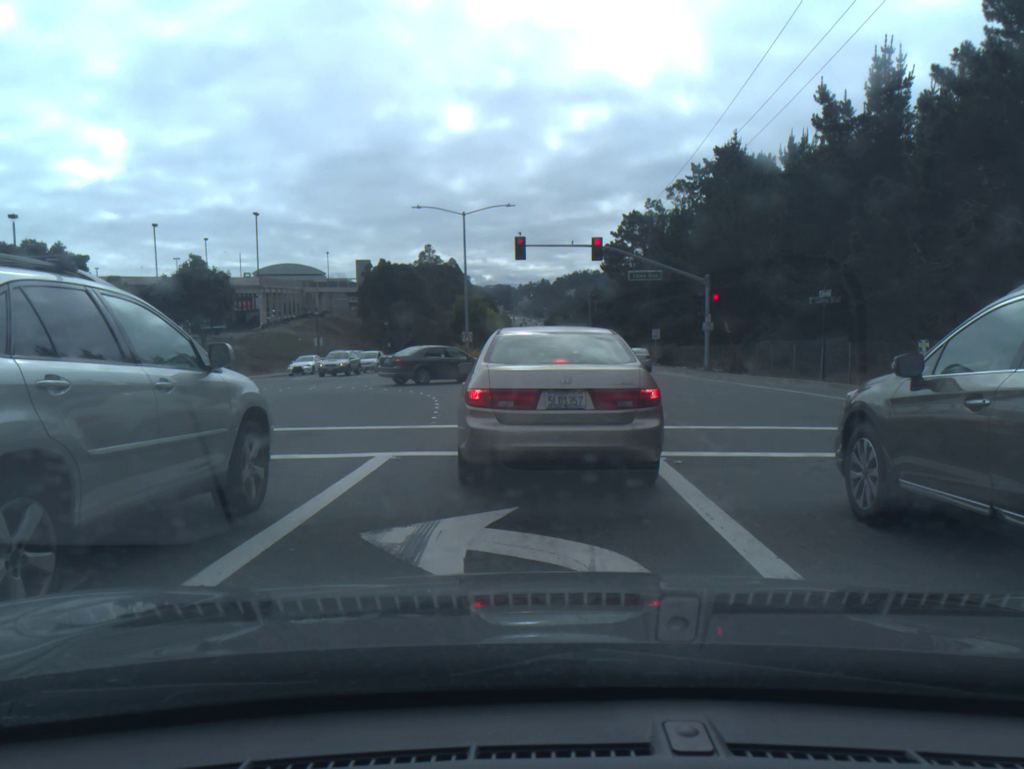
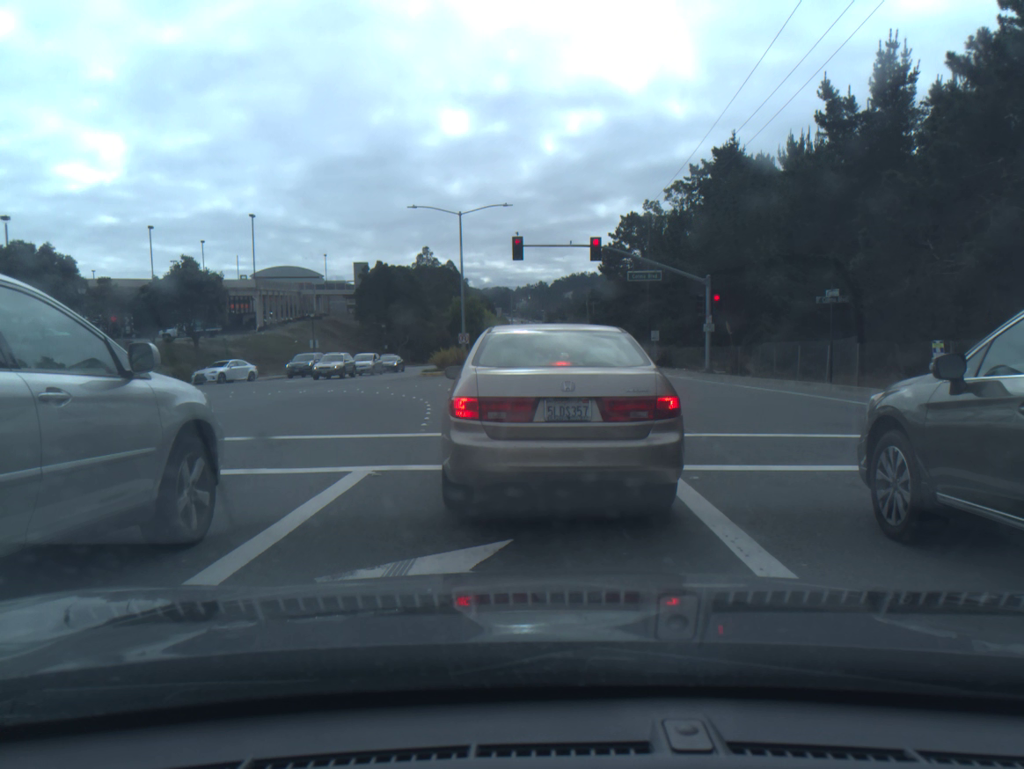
(0.0, +1.0) m; 0°
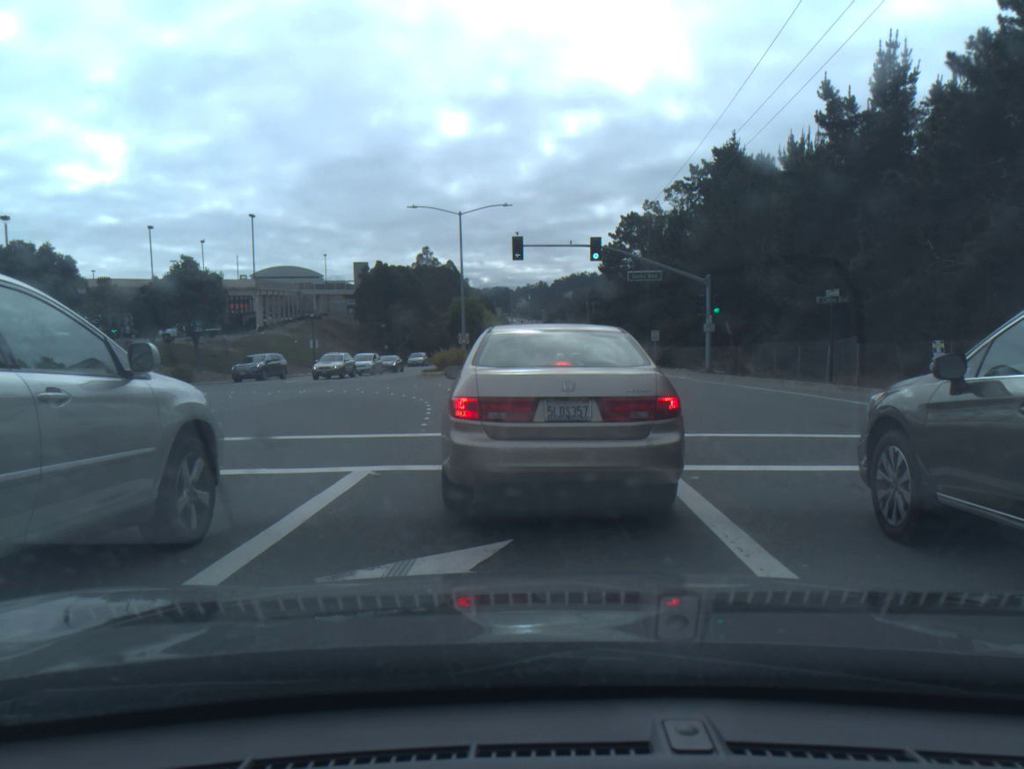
(0.0, 0.0) m; 0°
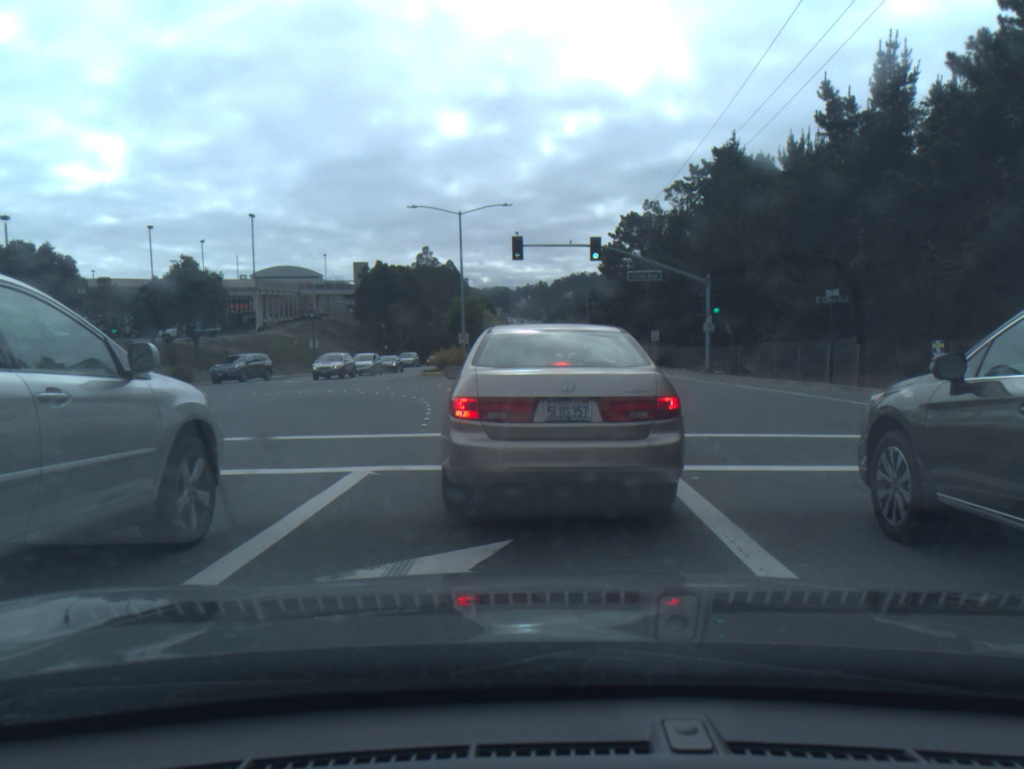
(0.0, 0.0) m; 0°
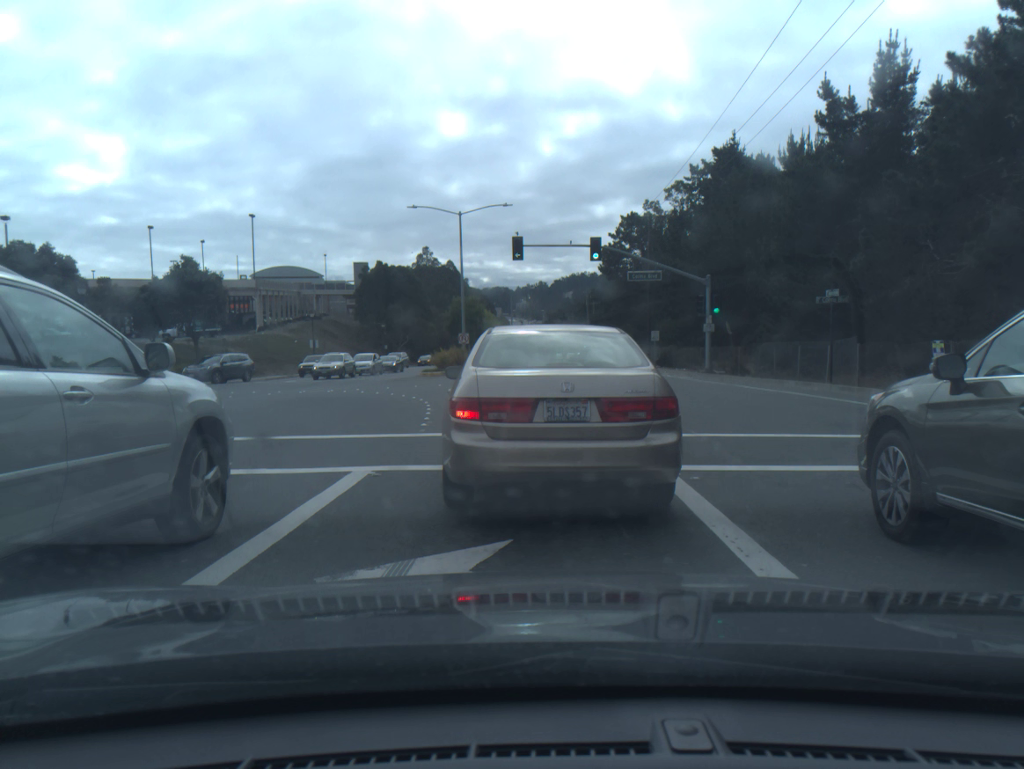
(0.0, 0.0) m; 0°
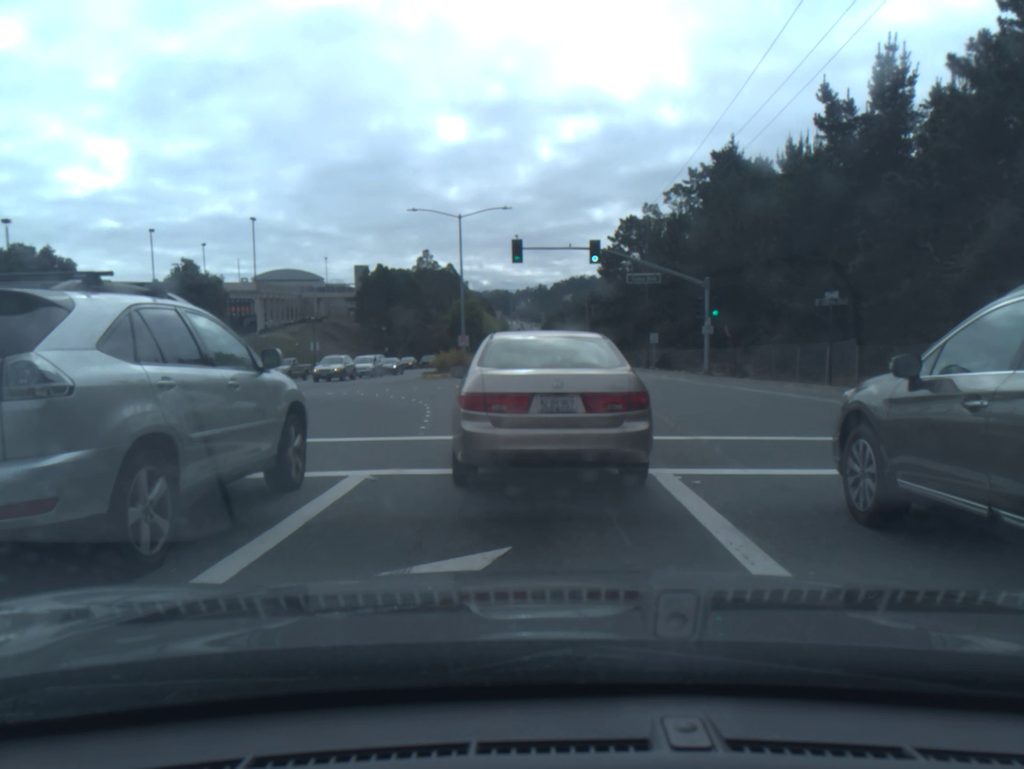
(0.0, +0.1) m; 0°
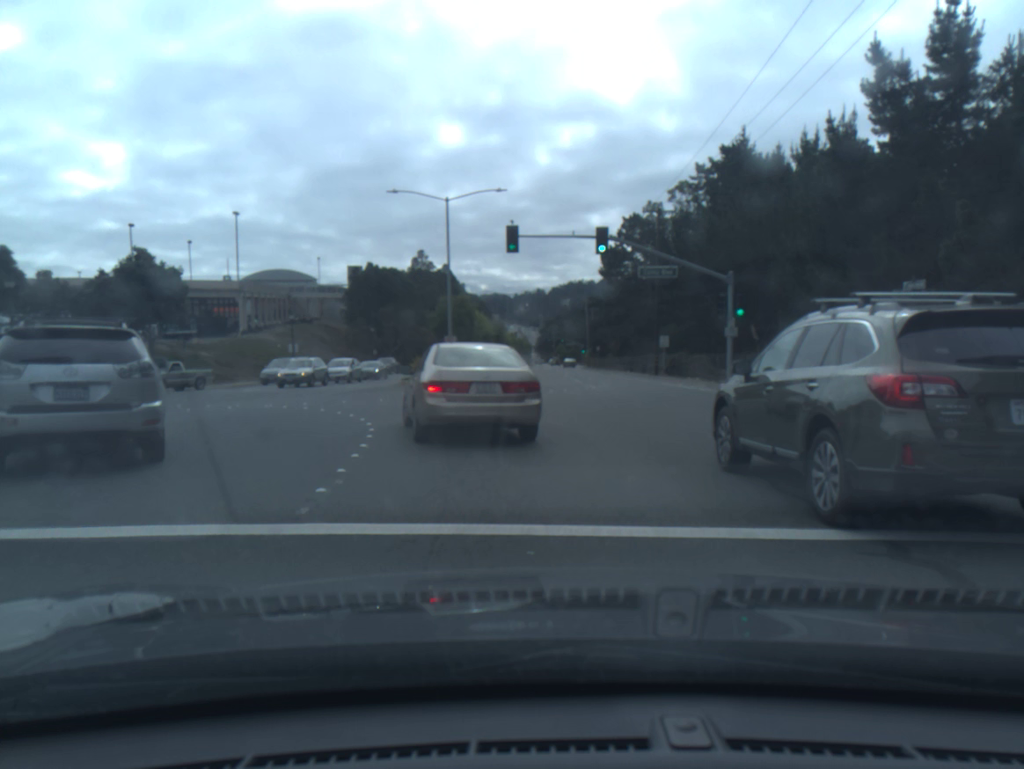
(+0.1, +5.7) m; 0°
